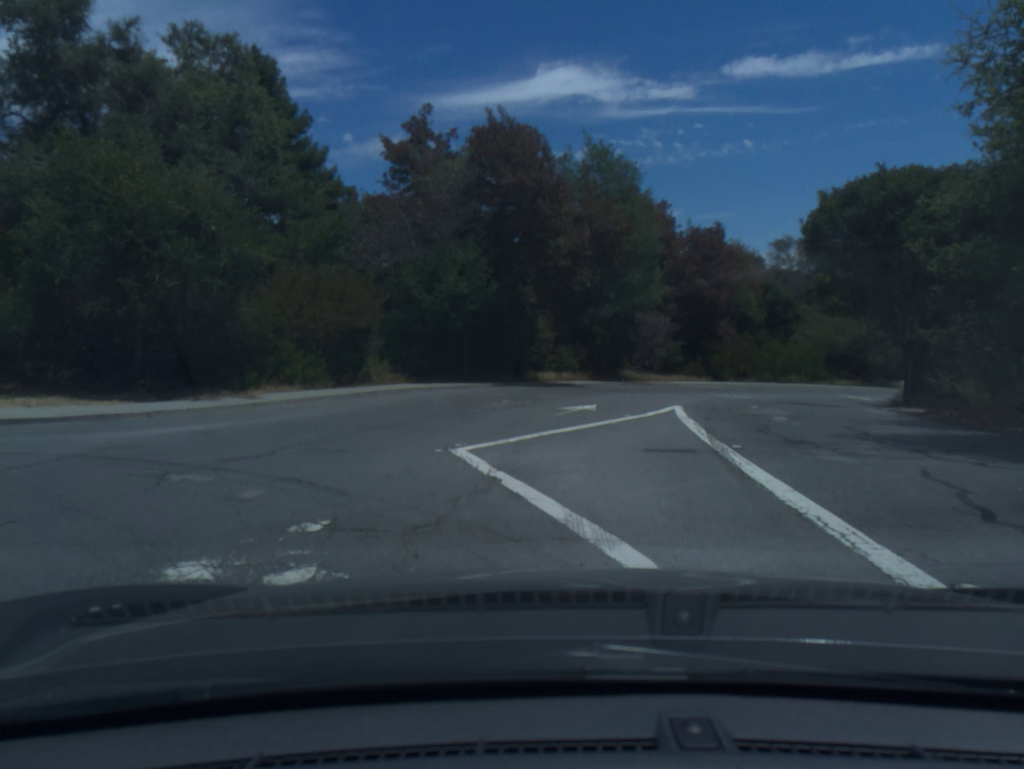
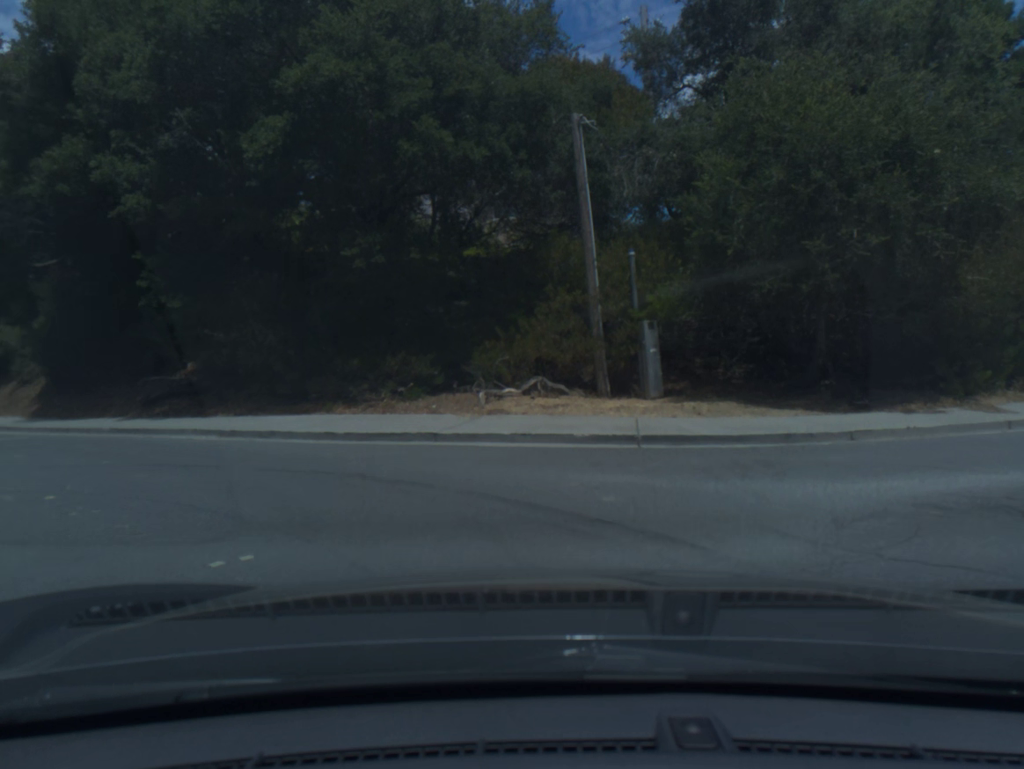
(-3.0, +5.9) m; -49°
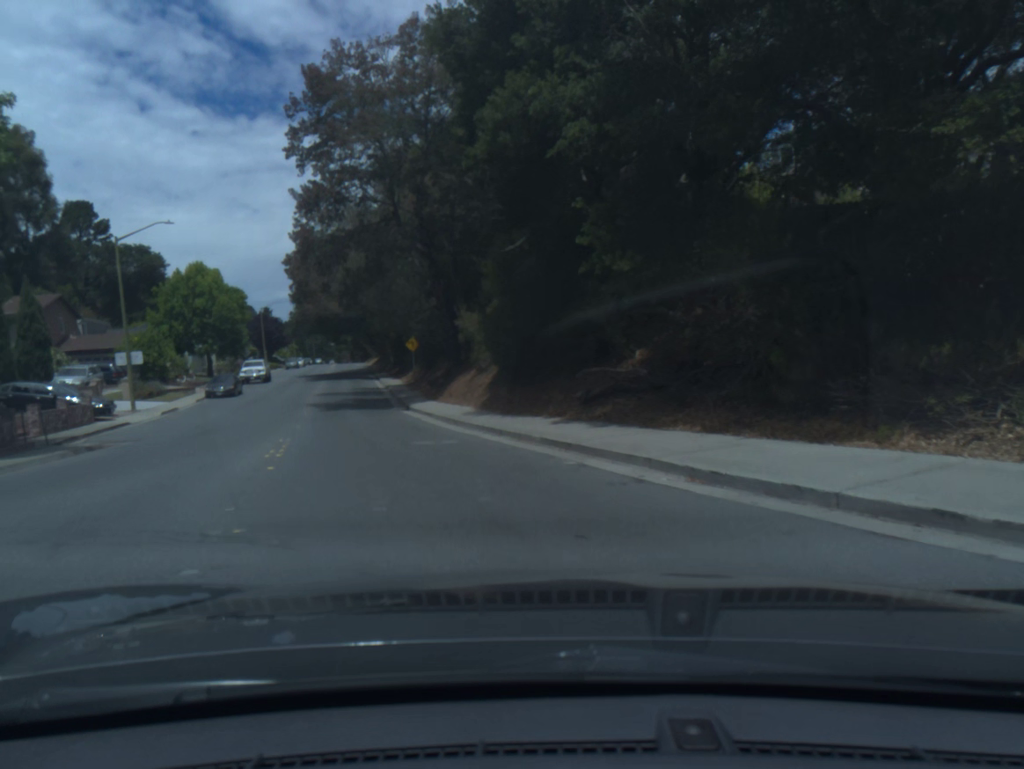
(-1.7, +6.9) m; -25°
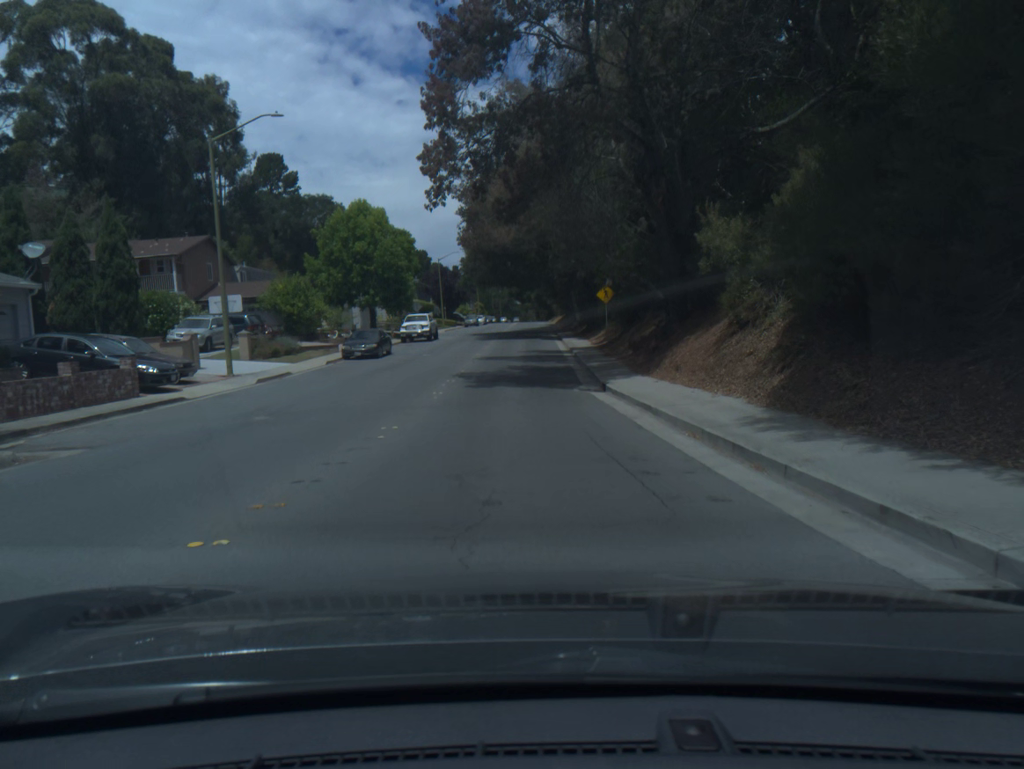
(-1.7, +13.6) m; -10°
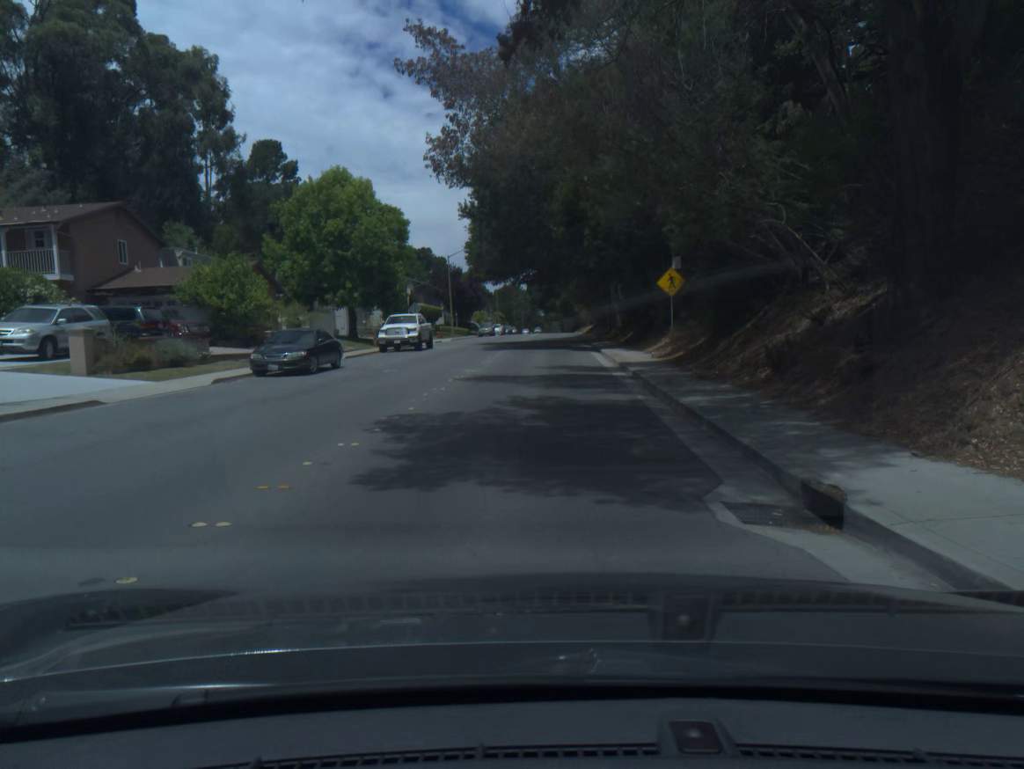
(-0.2, +14.6) m; -1°
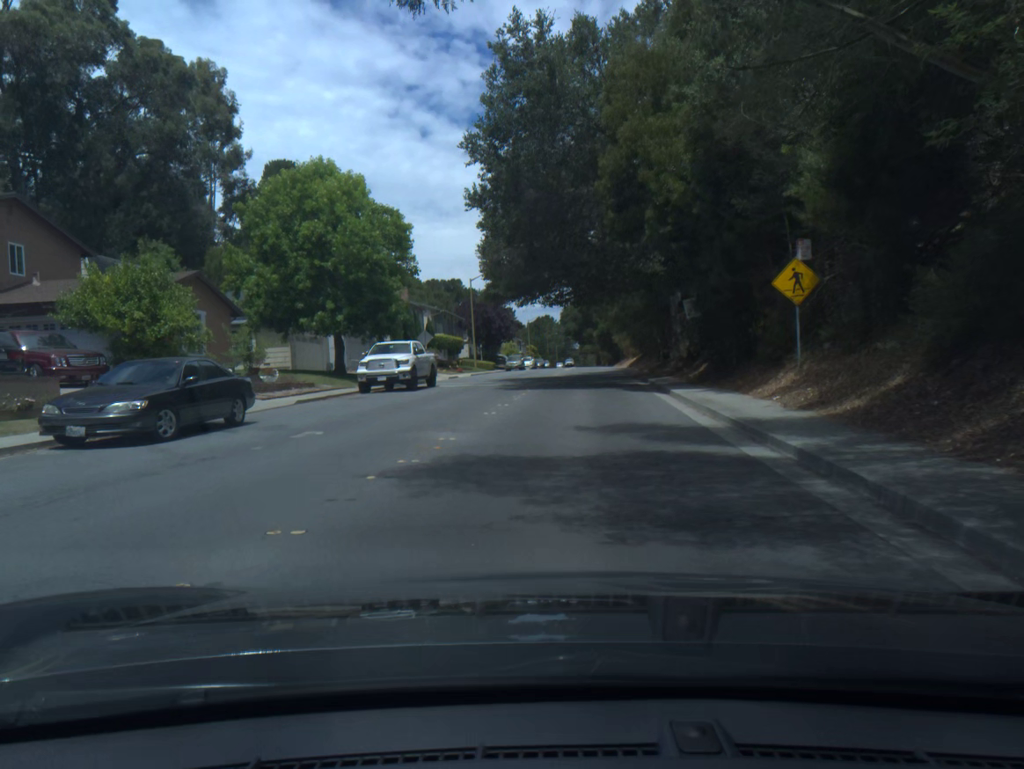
(-0.1, +11.4) m; -4°
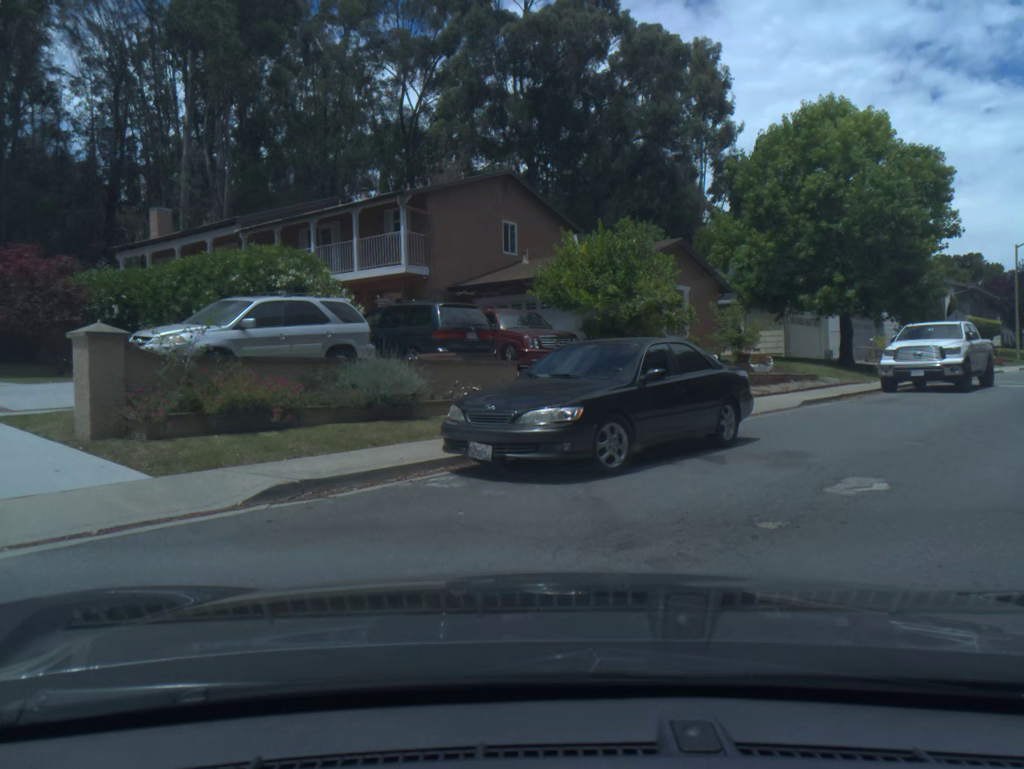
(-2.2, +6.3) m; -47°
